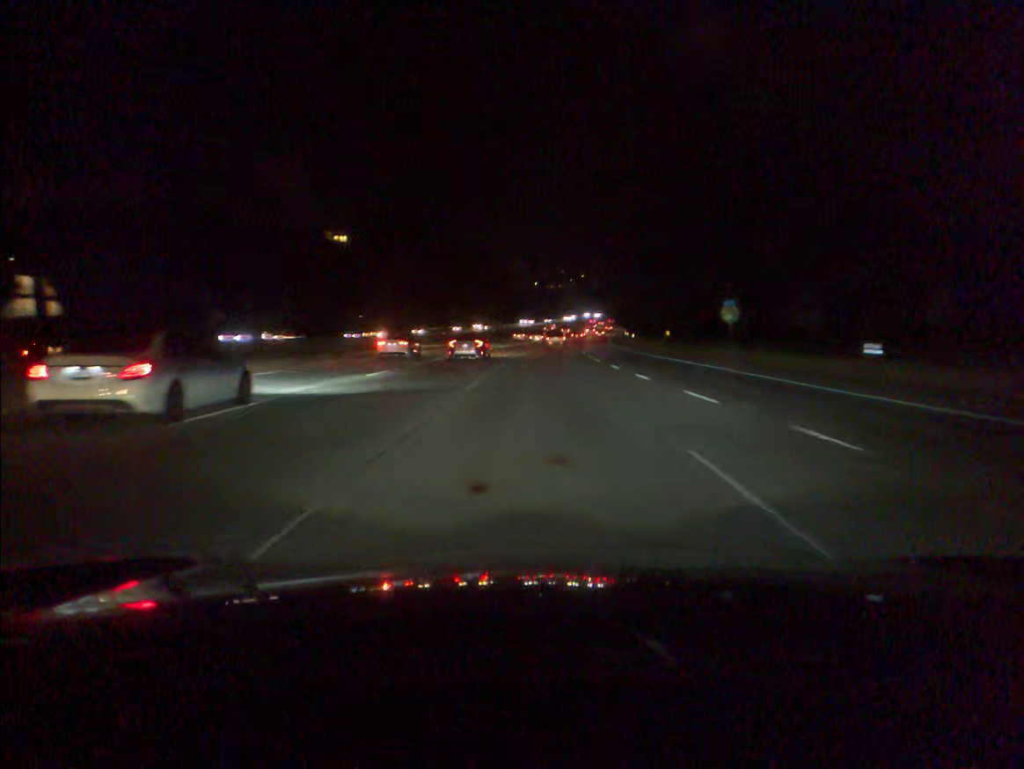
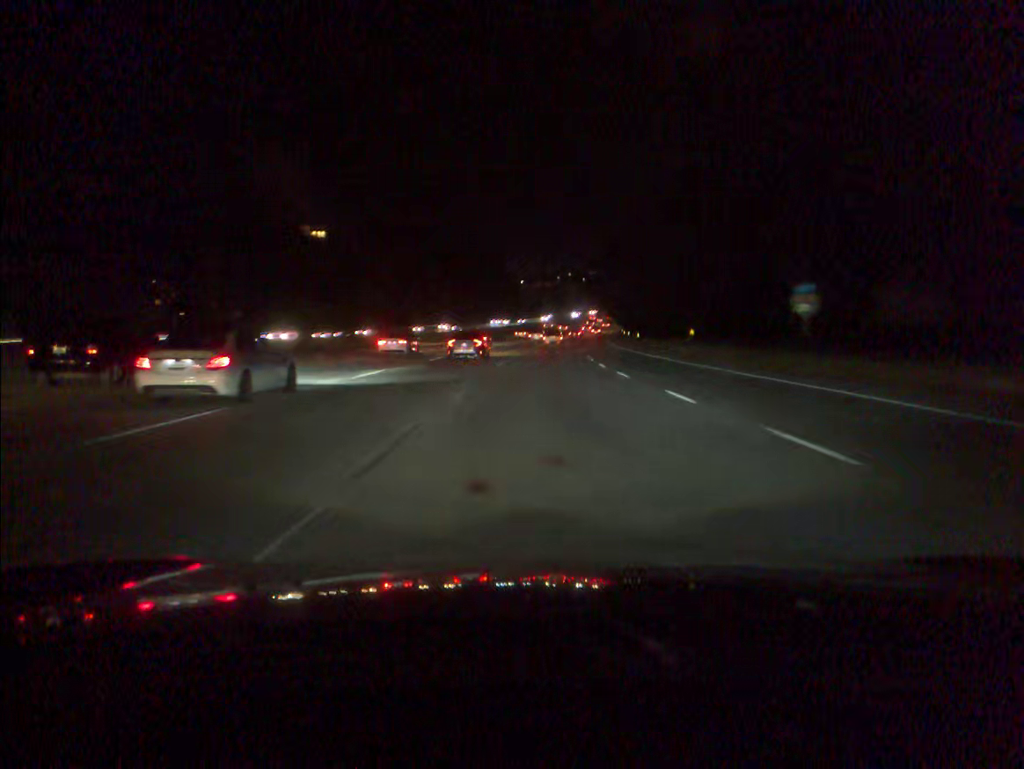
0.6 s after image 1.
(+0.1, +15.3) m; +1°
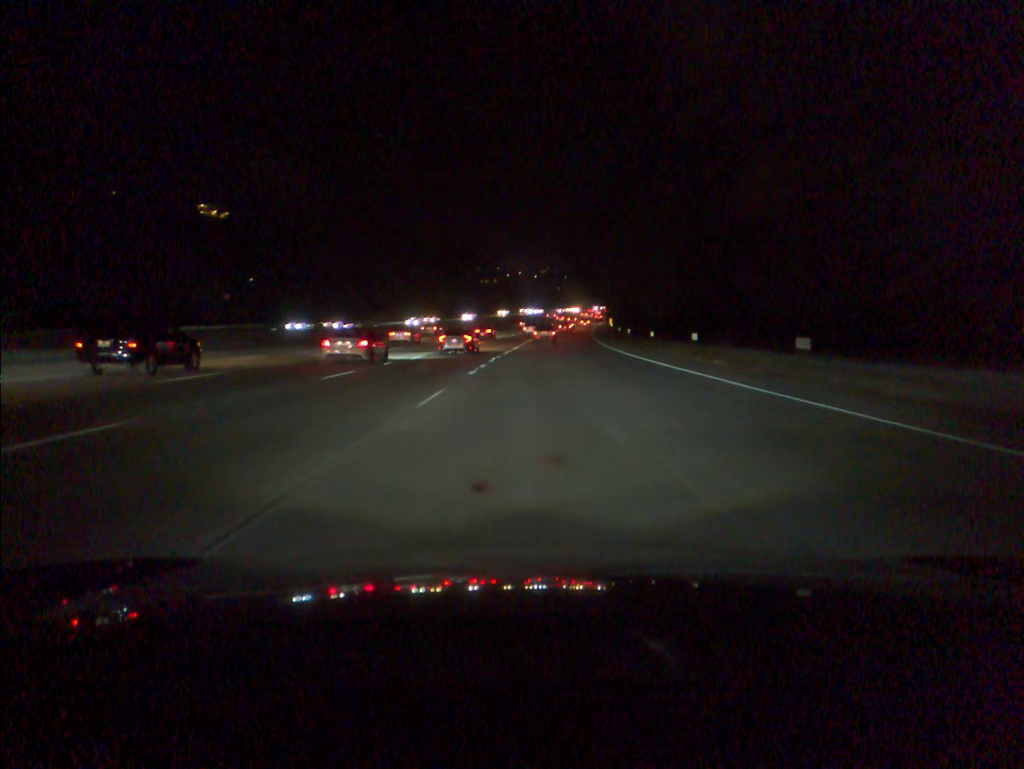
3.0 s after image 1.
(+2.2, +60.7) m; +4°
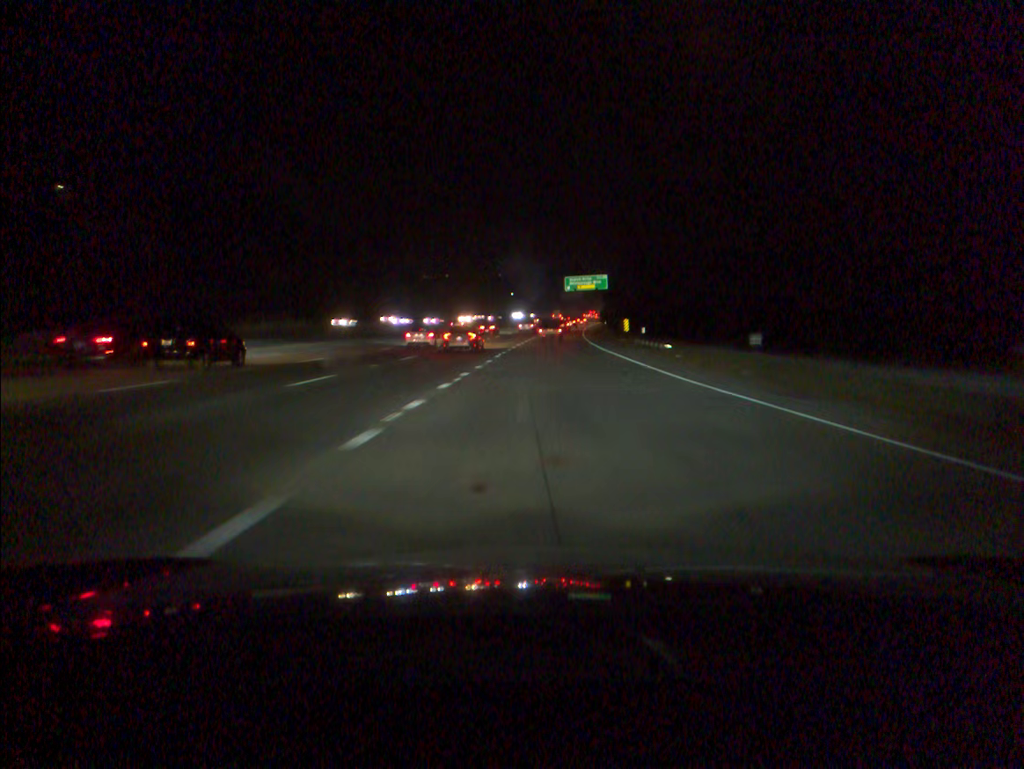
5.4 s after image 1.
(+1.6, +60.7) m; +3°
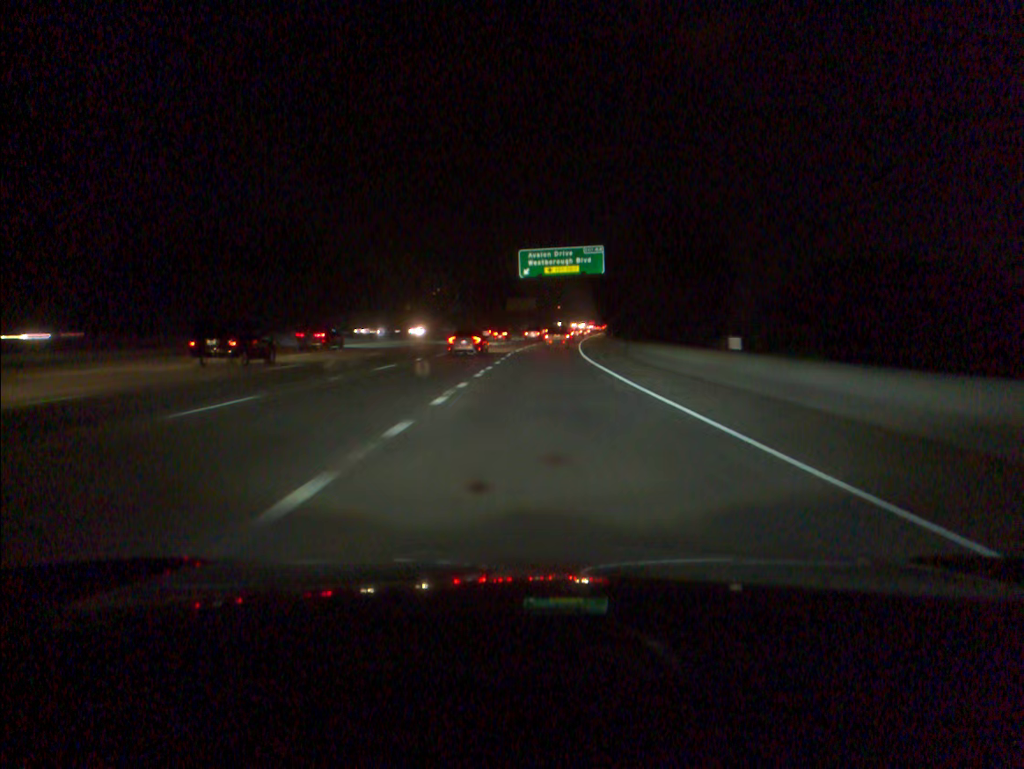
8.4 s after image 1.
(+2.8, +76.3) m; +4°
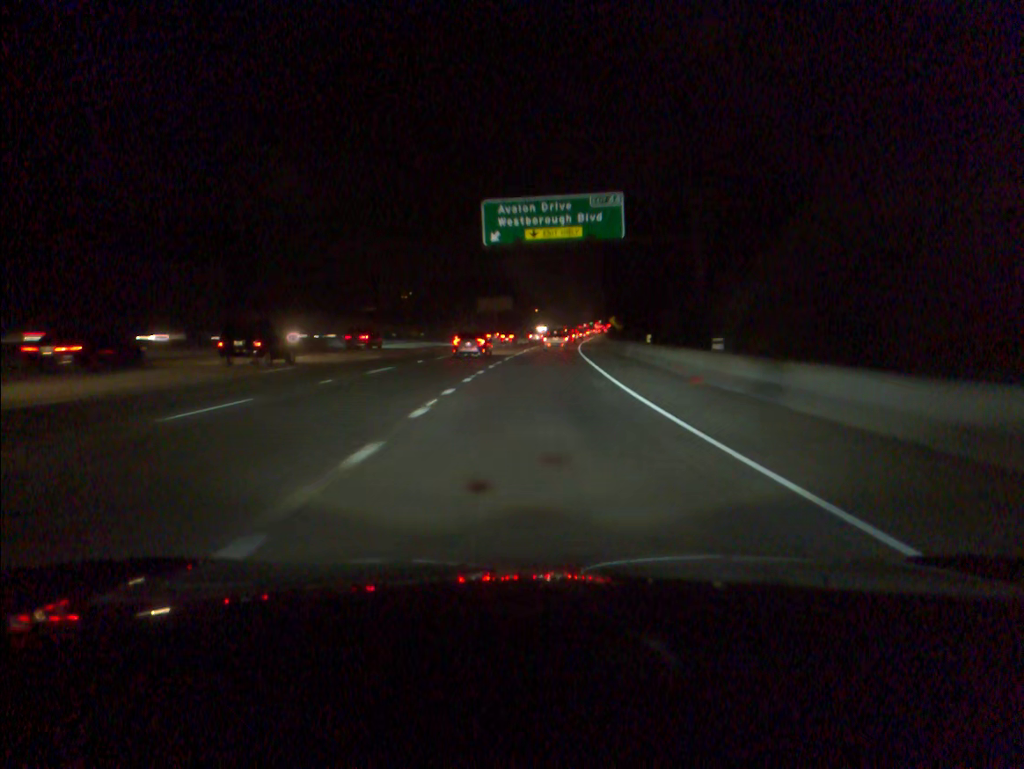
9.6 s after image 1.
(+0.5, +29.8) m; +2°
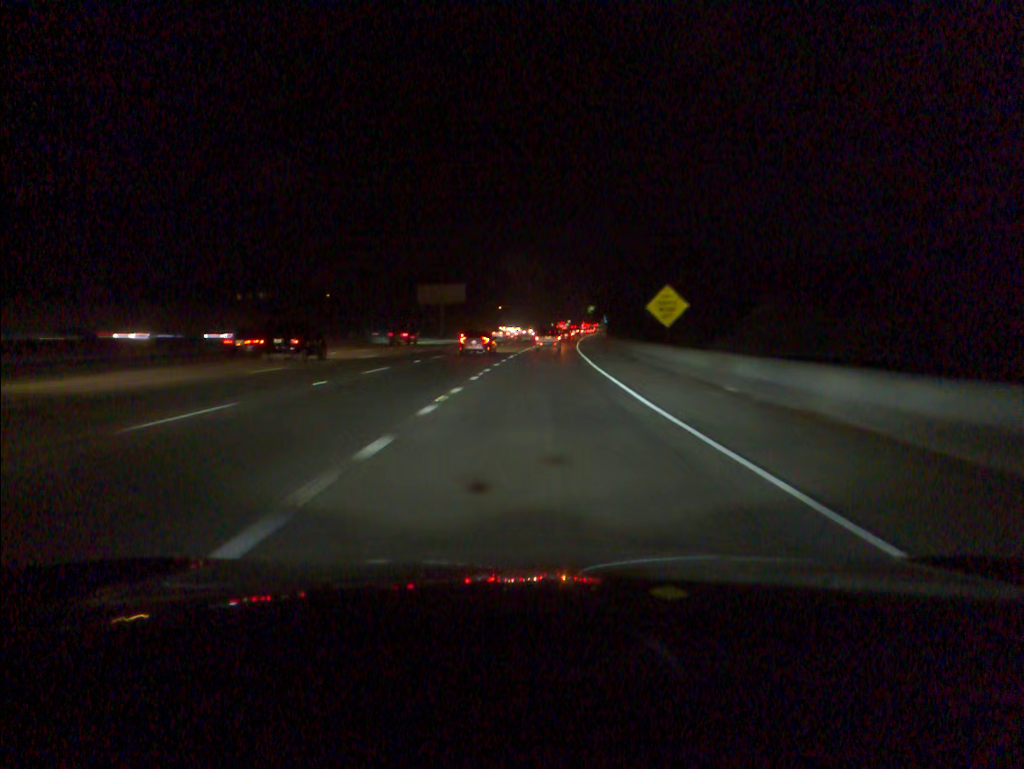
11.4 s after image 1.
(+1.0, +44.6) m; +2°
